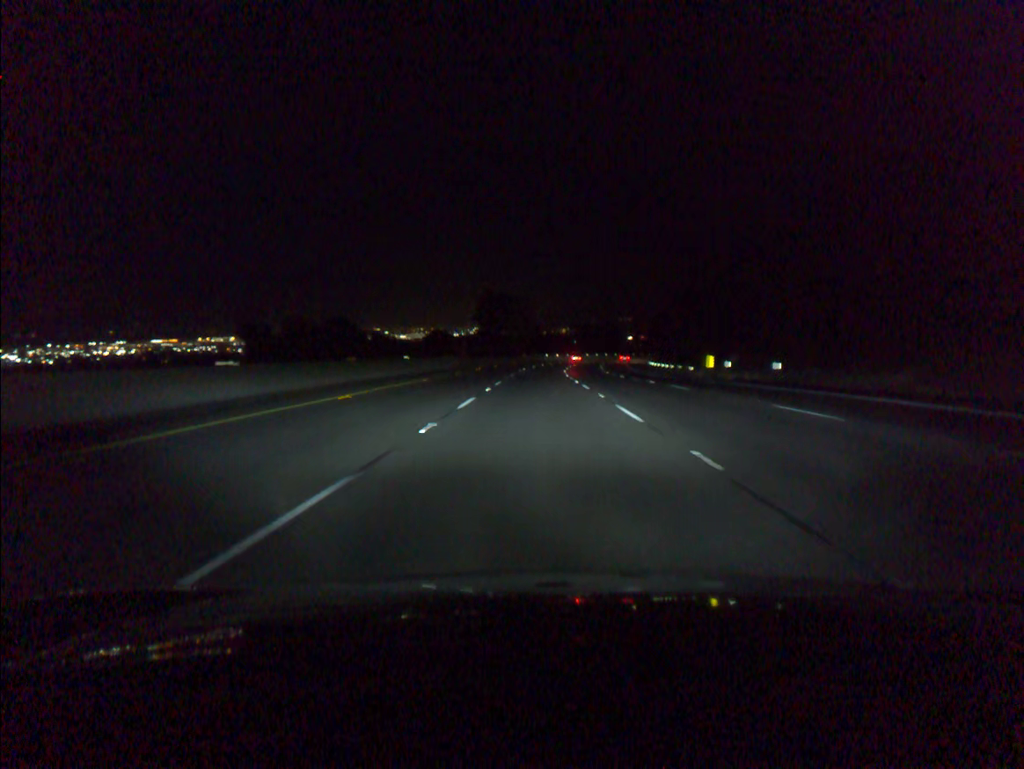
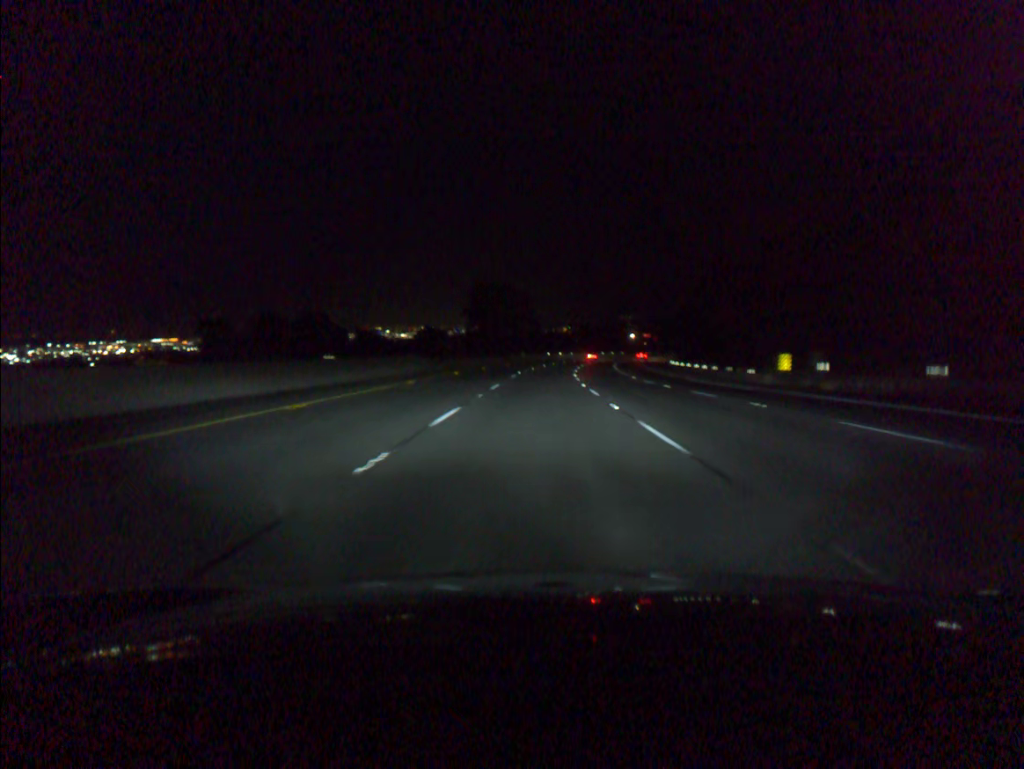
(0.0, +18.9) m; 0°
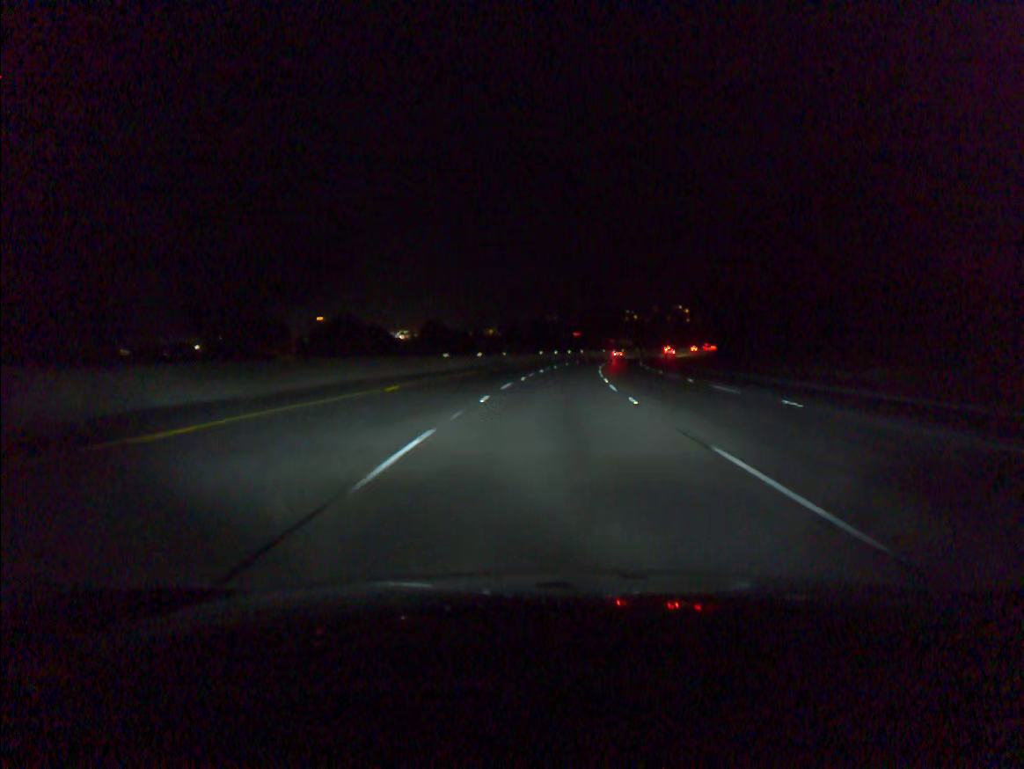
(+2.9, +94.1) m; +5°
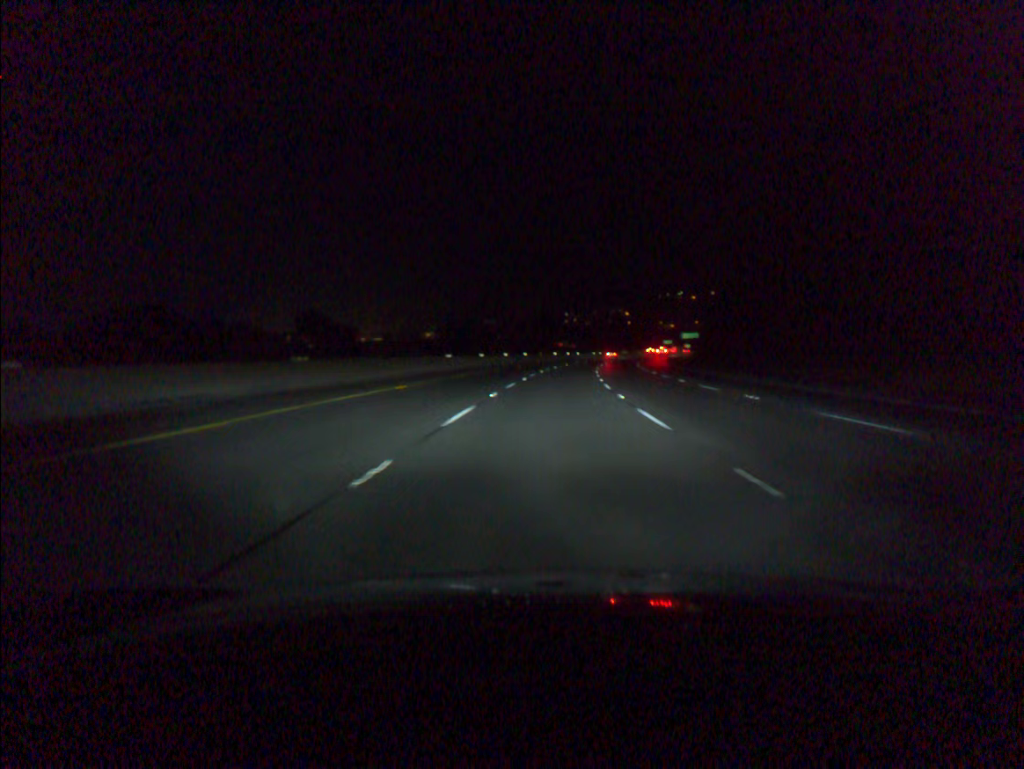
(+2.2, +56.3) m; +5°
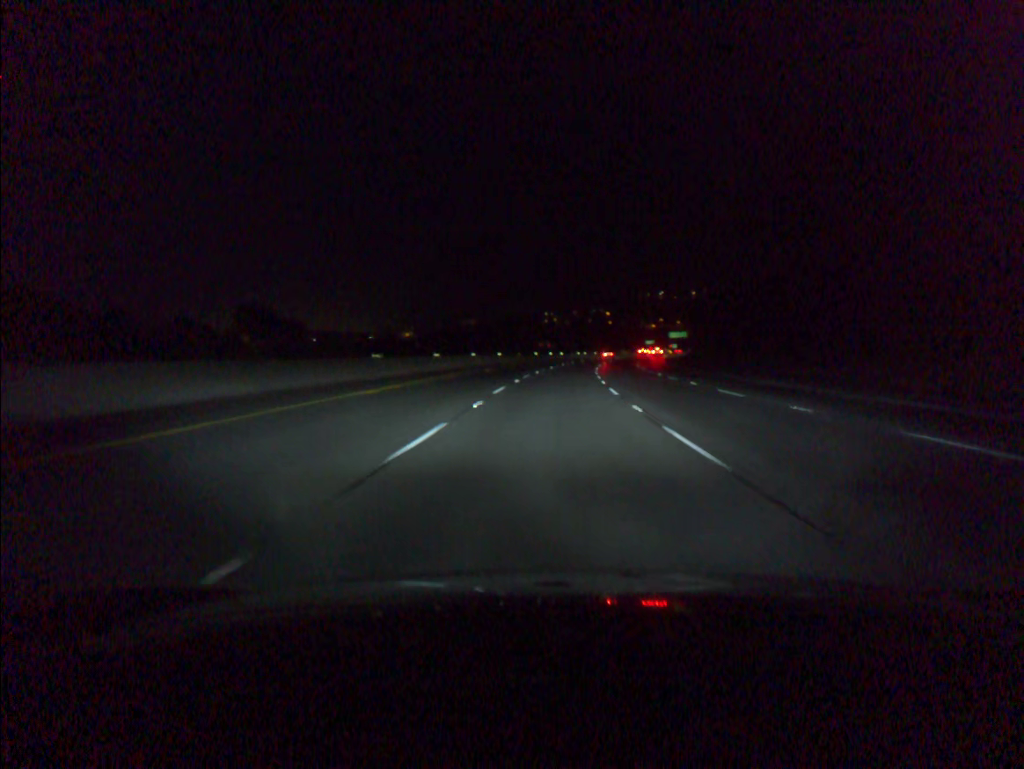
(+0.2, +18.8) m; +1°
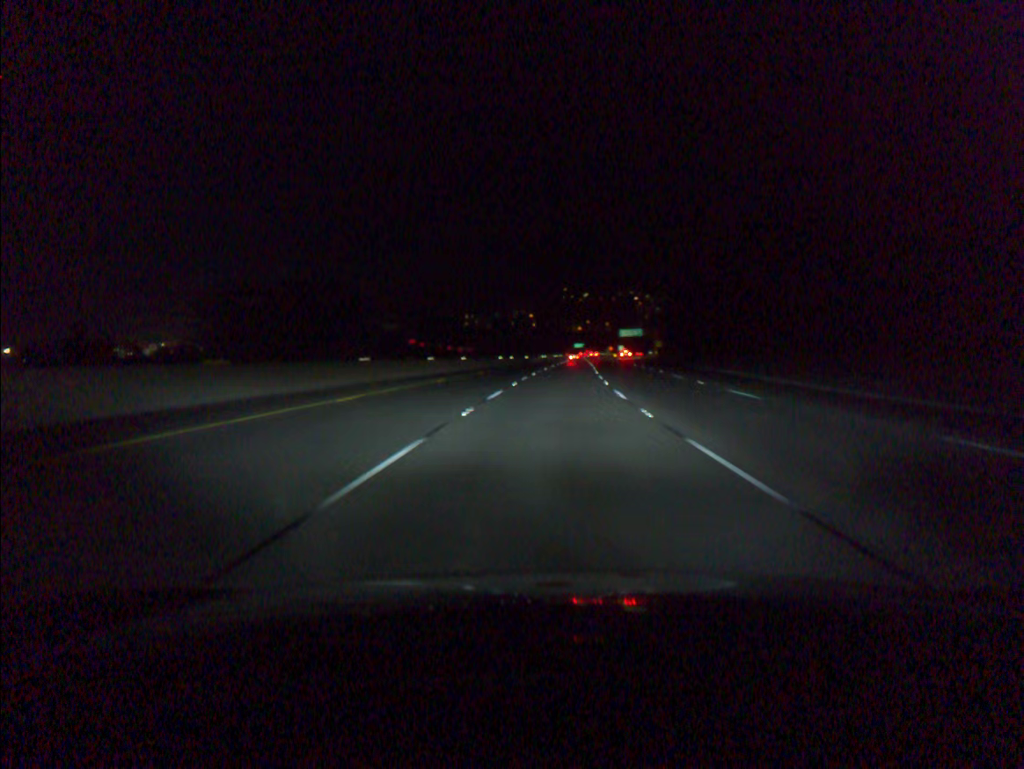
(+3.7, +75.2) m; +6°
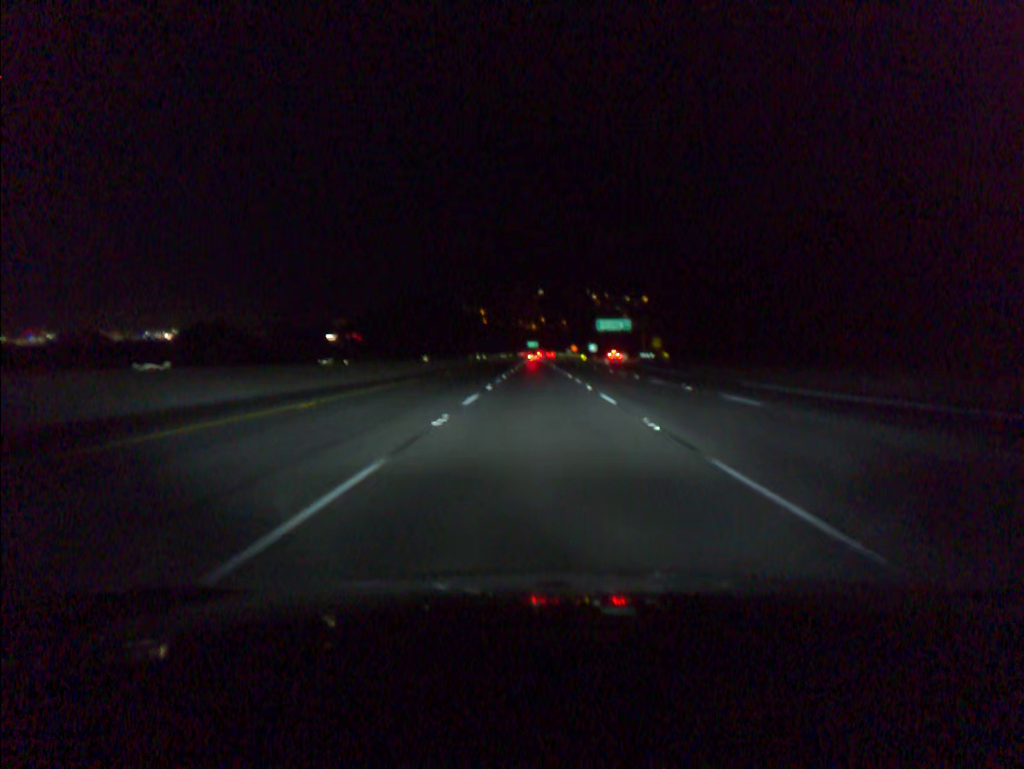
(+2.9, +75.2) m; +3°
